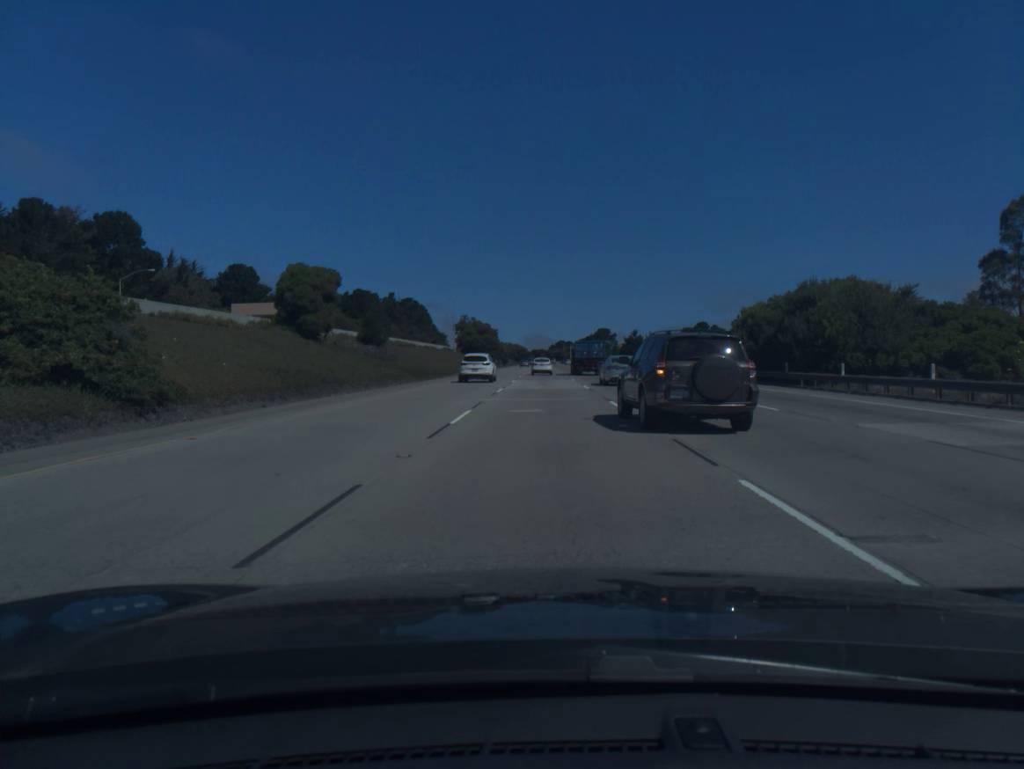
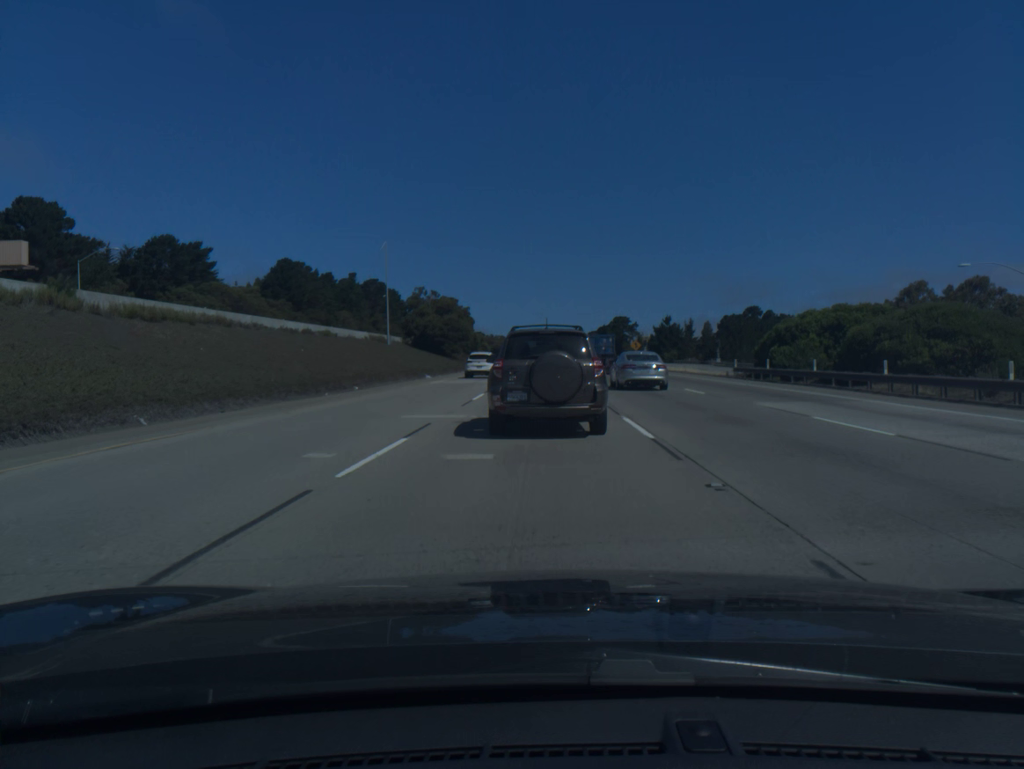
(+0.1, +65.4) m; 0°
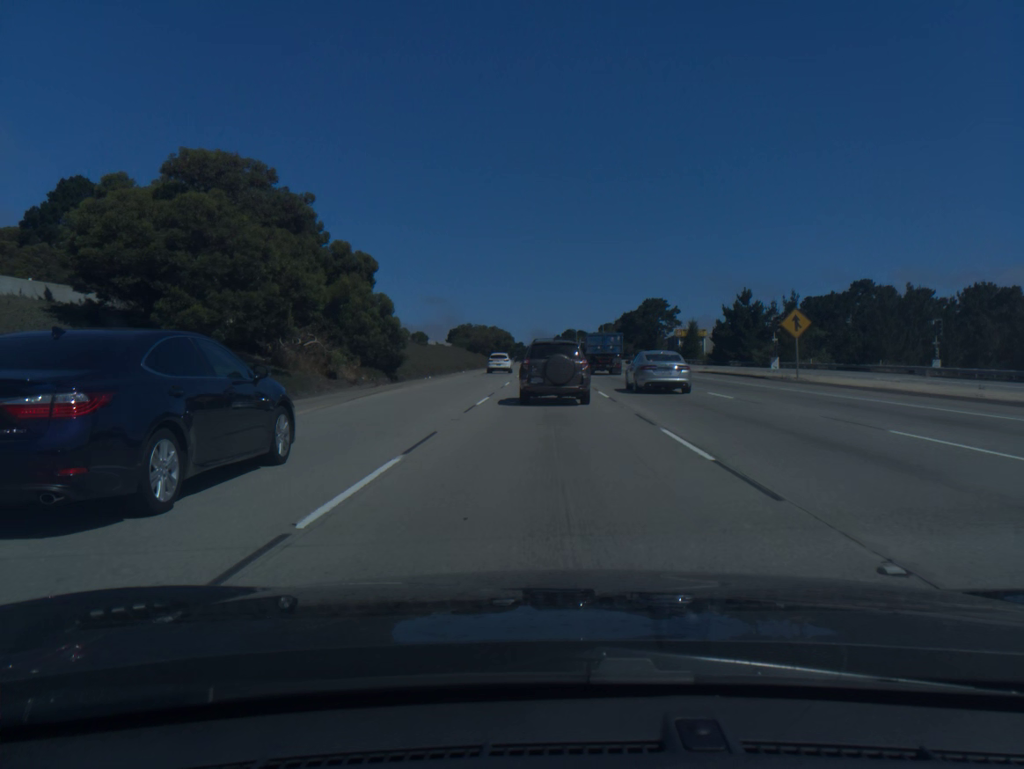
(-0.5, +75.7) m; 0°
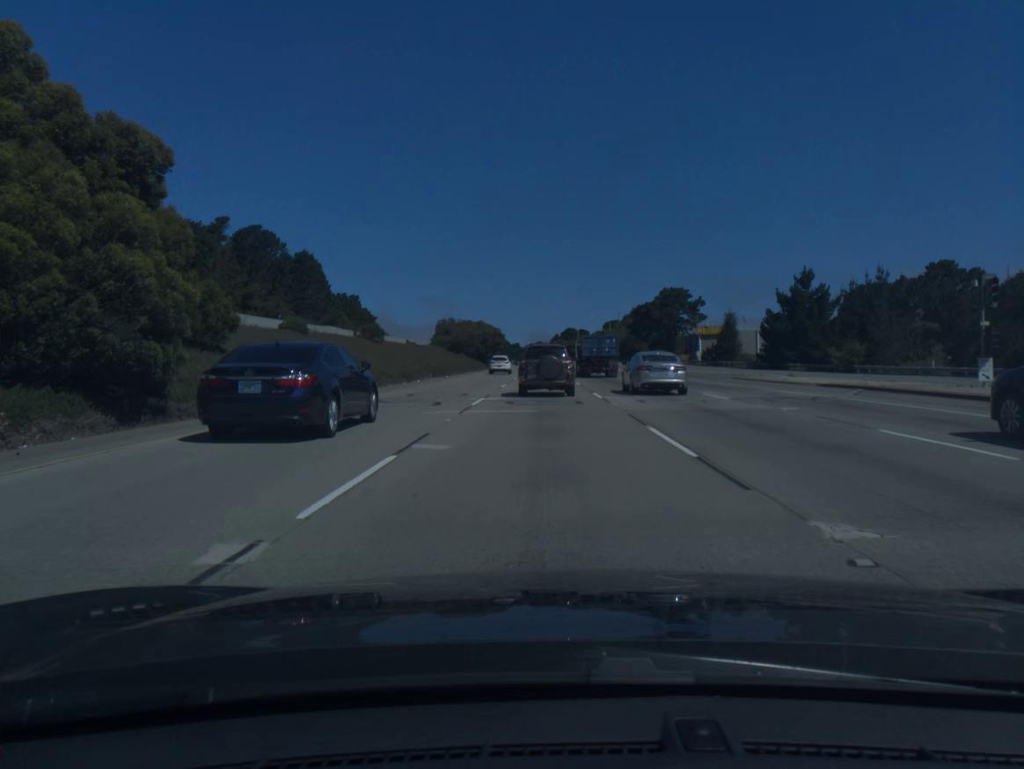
(+0.1, +28.9) m; 0°
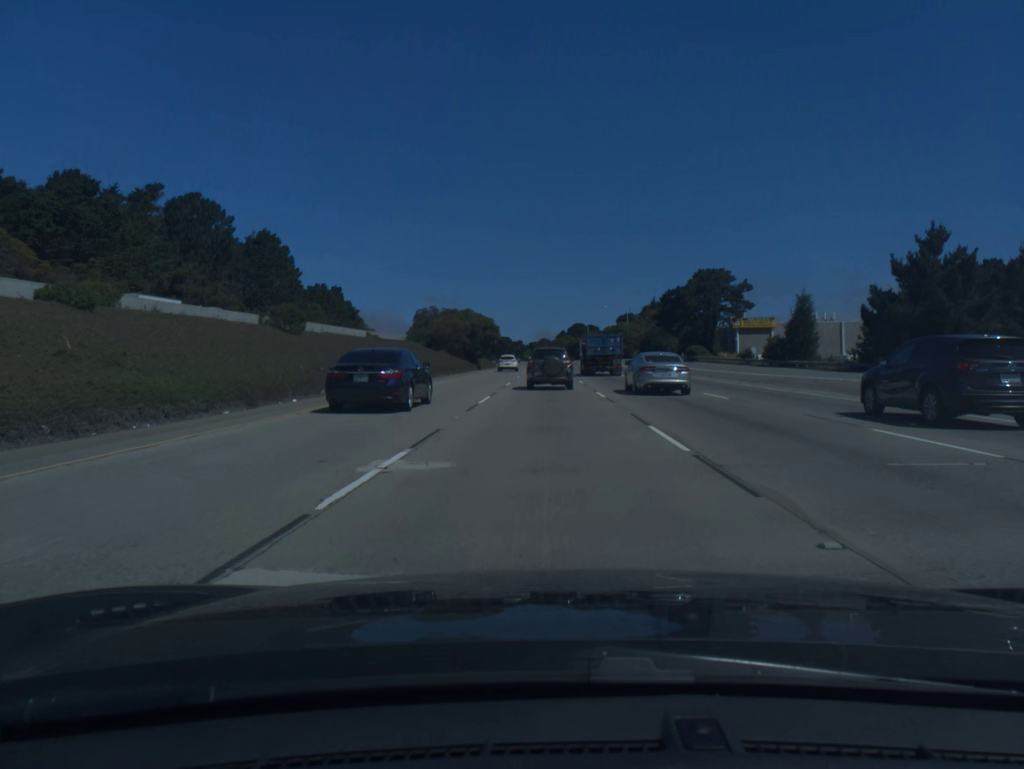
(-0.1, +28.6) m; 0°
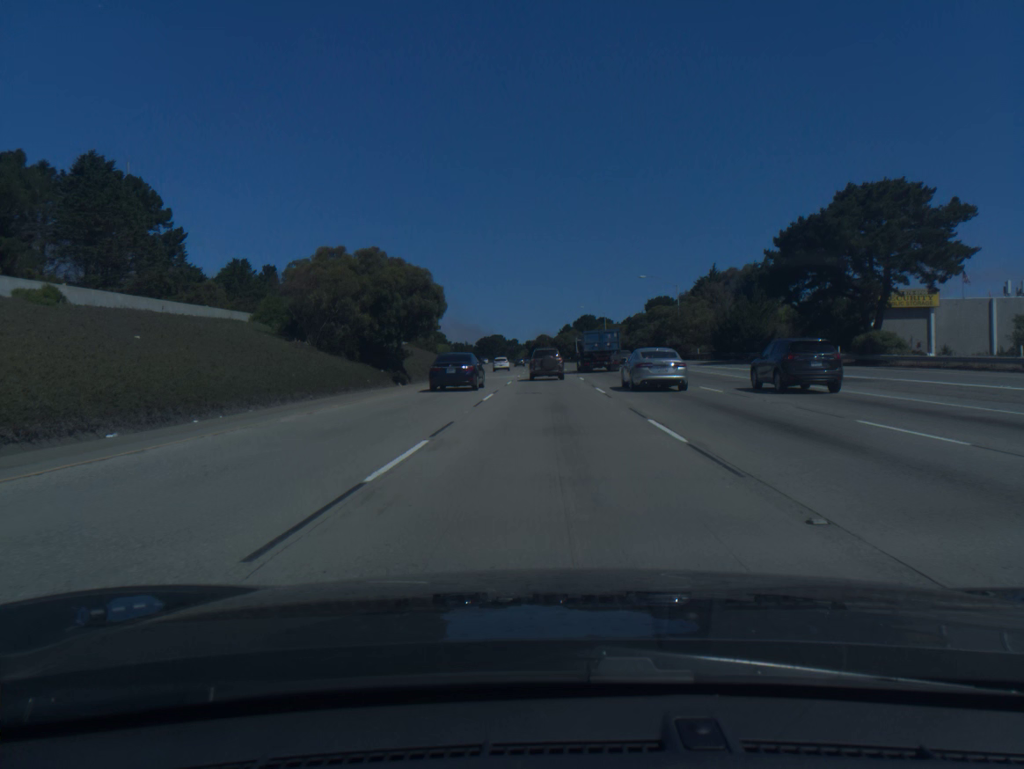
(-0.1, +57.3) m; 0°
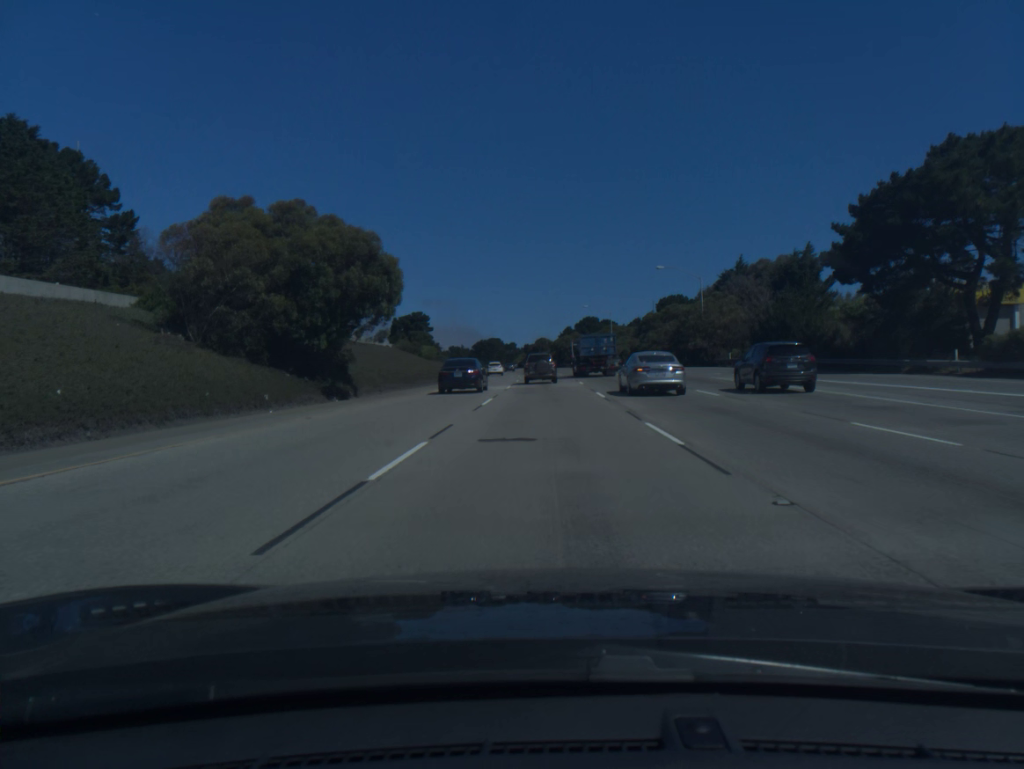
(0.0, +14.5) m; 0°
